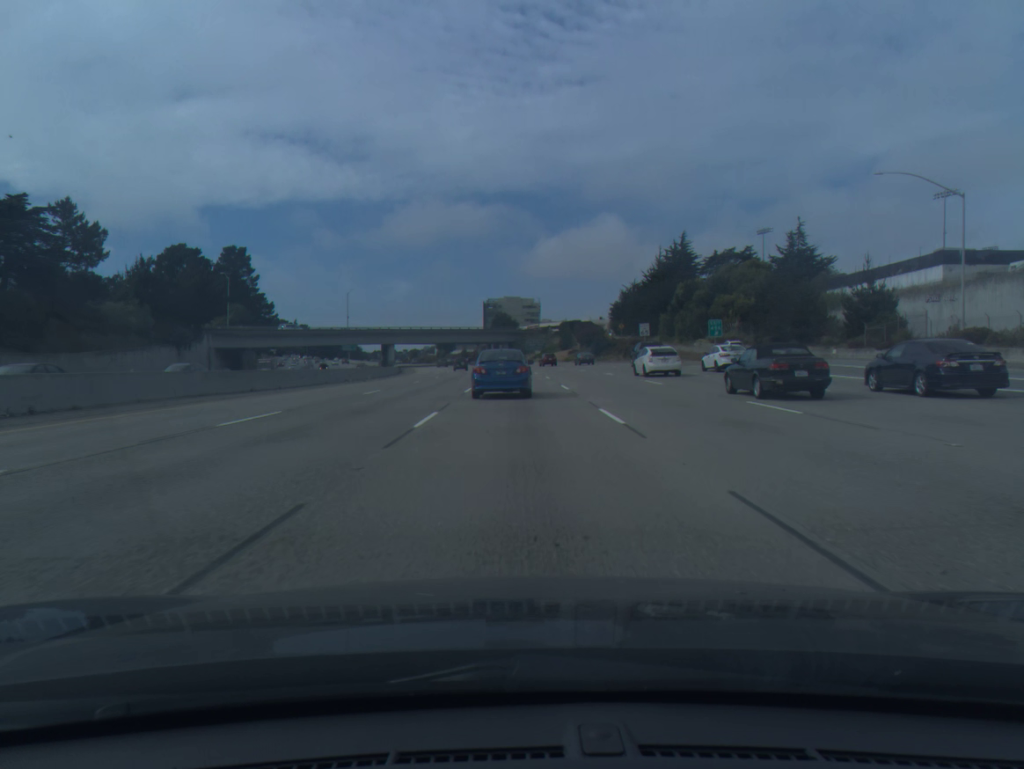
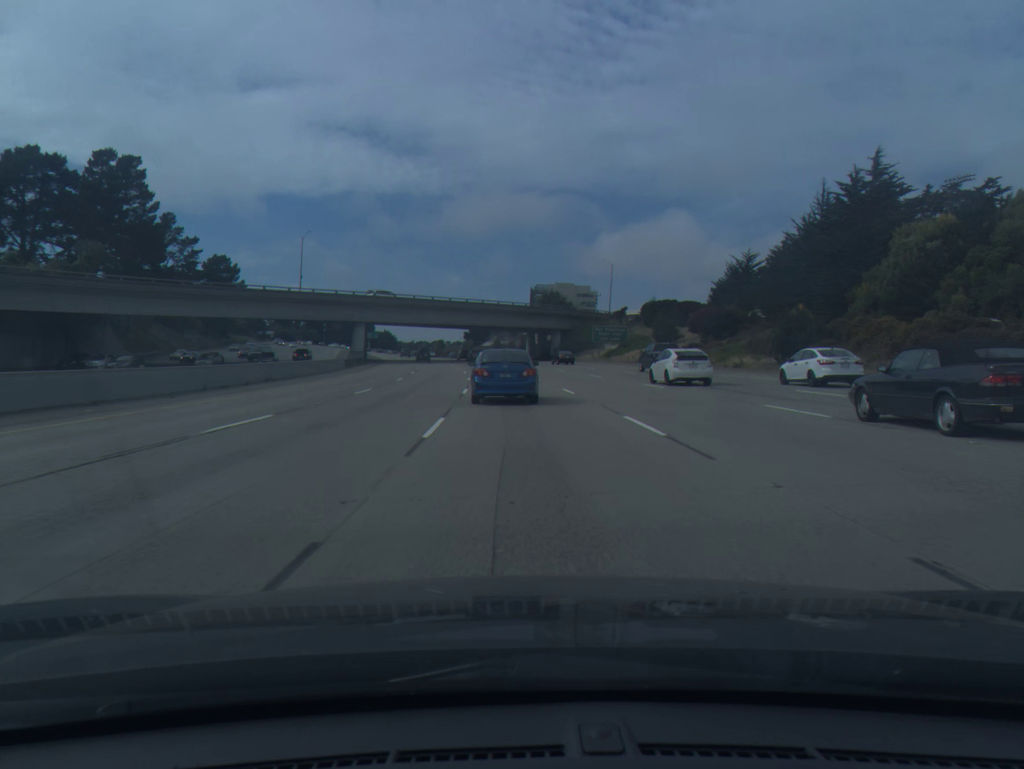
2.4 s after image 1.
(-1.6, +73.2) m; -3°
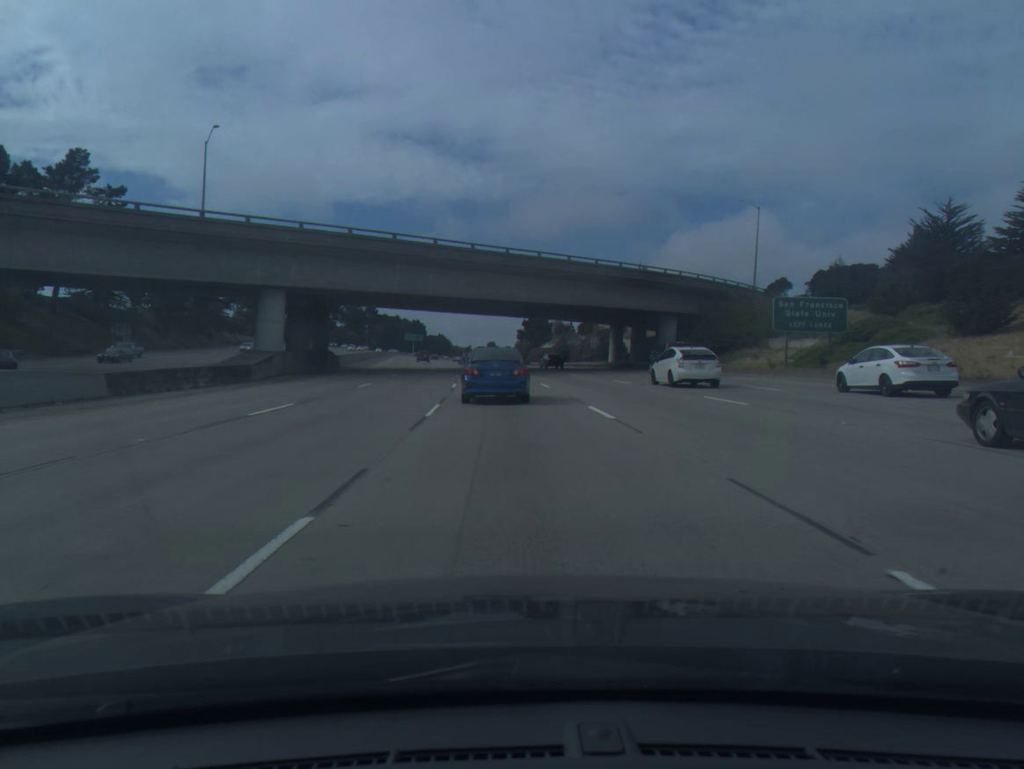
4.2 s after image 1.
(-1.9, +53.6) m; -4°
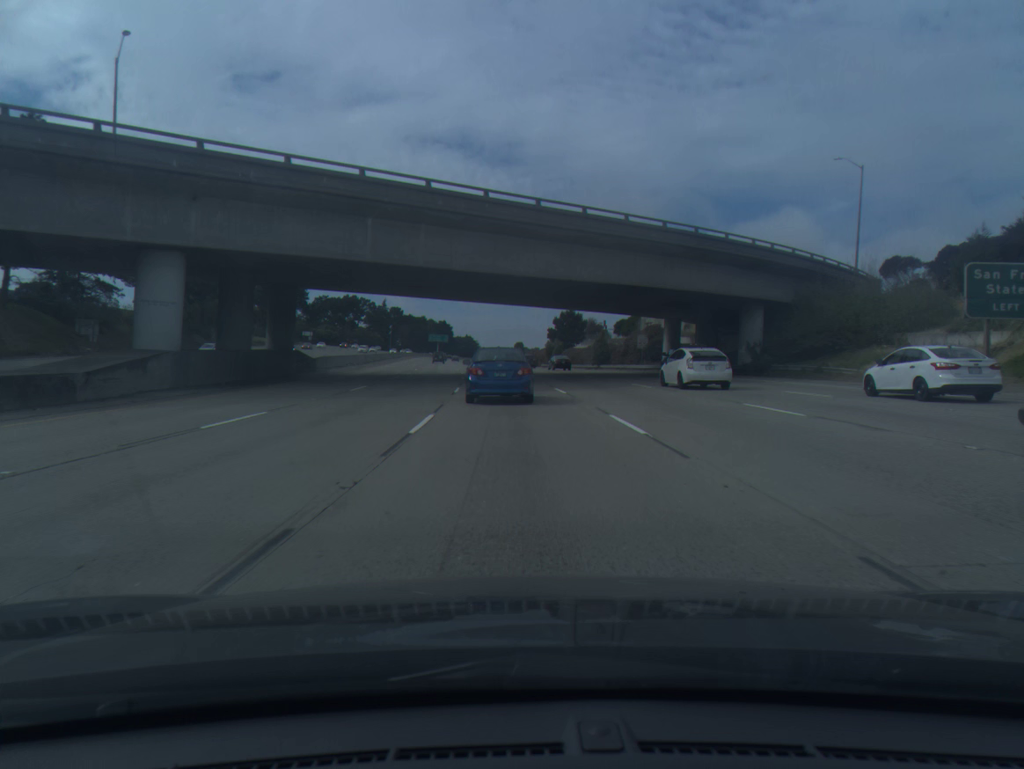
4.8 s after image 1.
(-0.3, +17.7) m; -2°
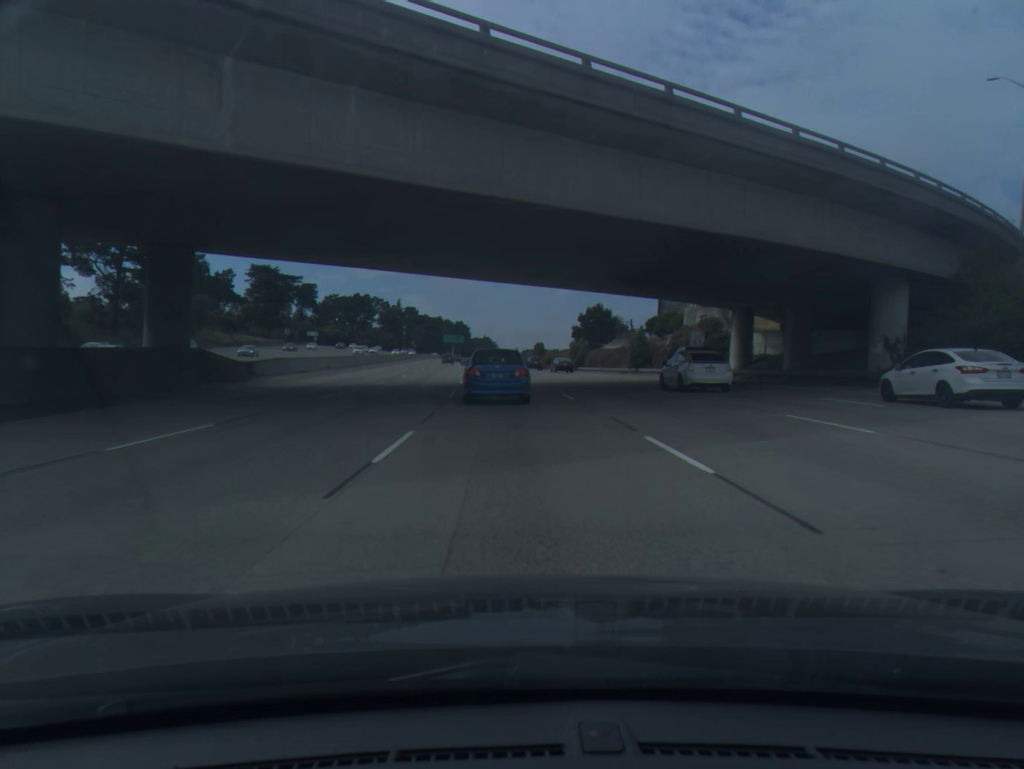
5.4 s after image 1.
(-0.2, +17.5) m; -1°
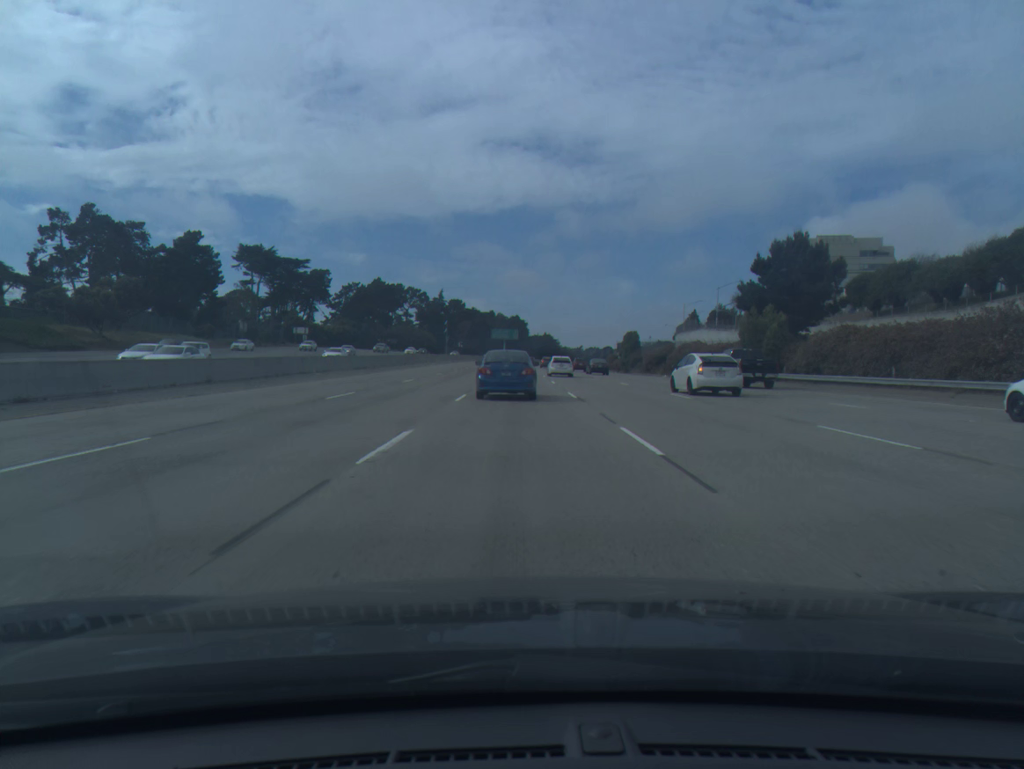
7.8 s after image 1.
(-3.3, +69.8) m; -4°
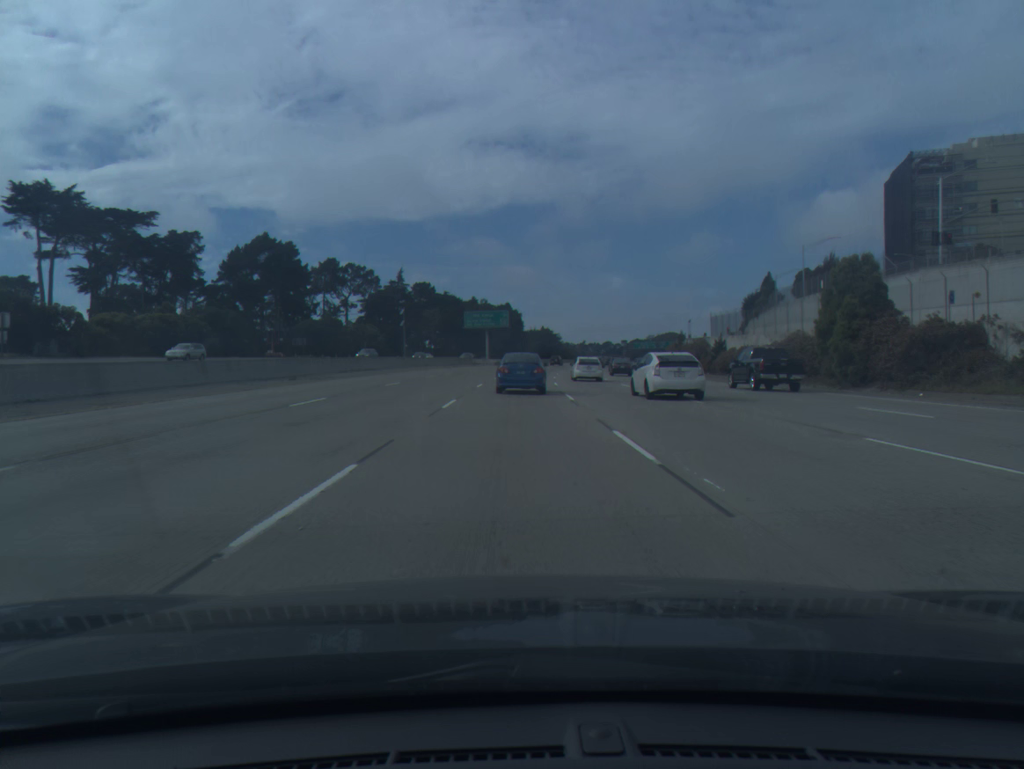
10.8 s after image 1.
(+0.2, +88.0) m; 0°
